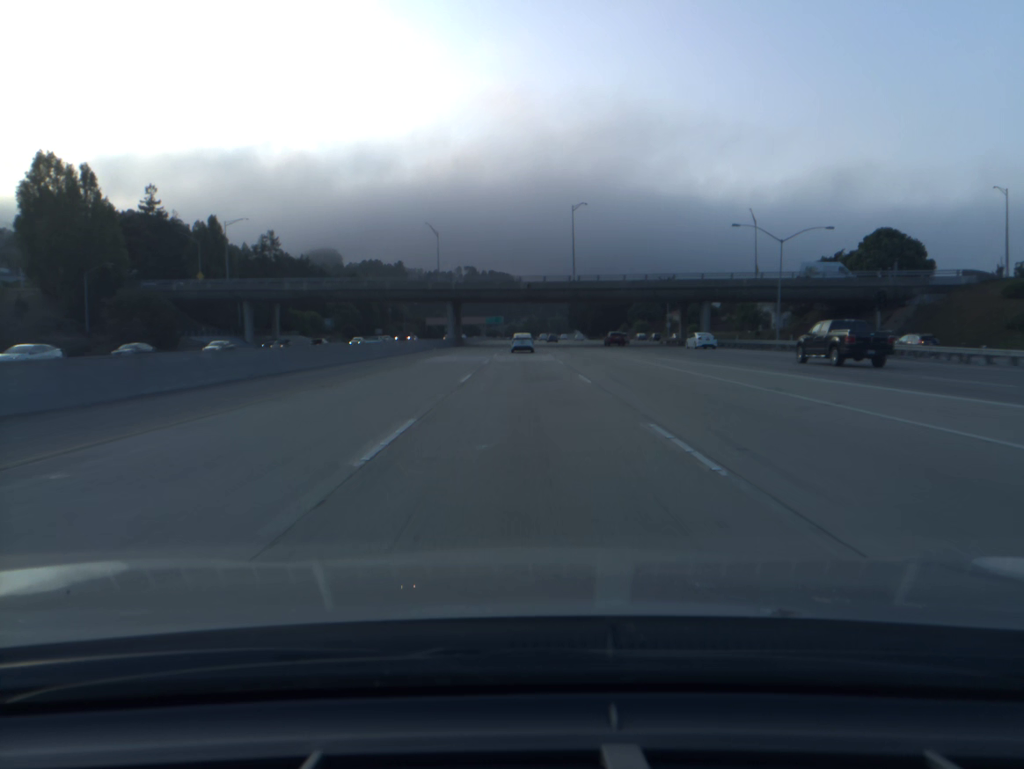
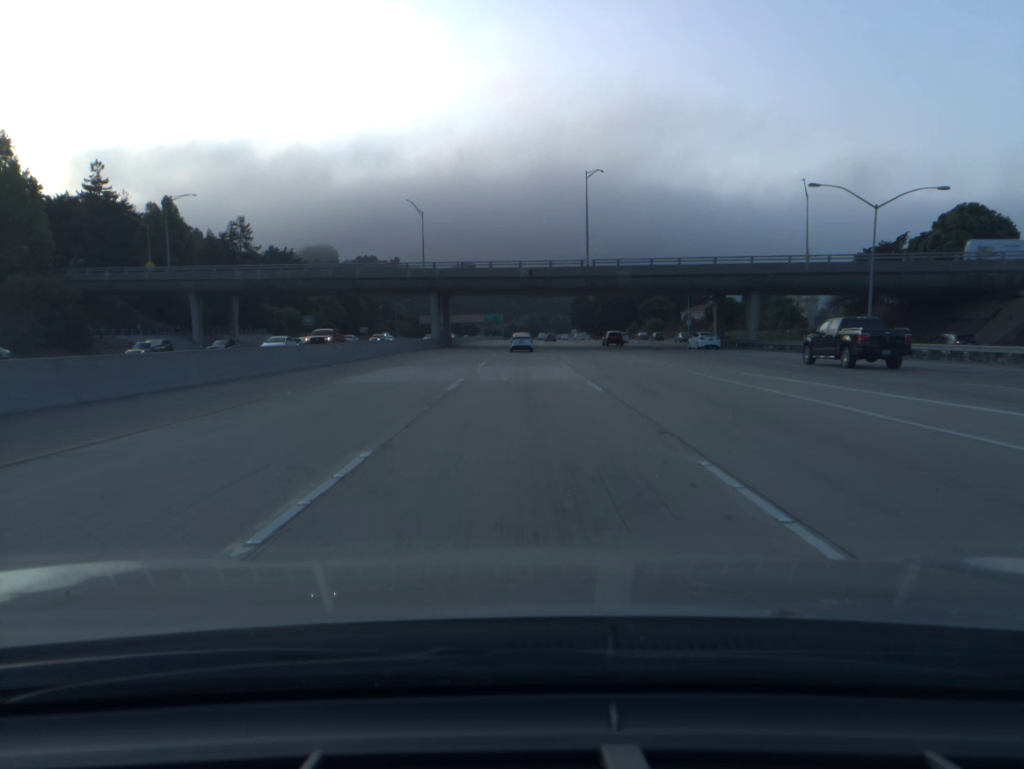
(0.0, +17.7) m; 0°
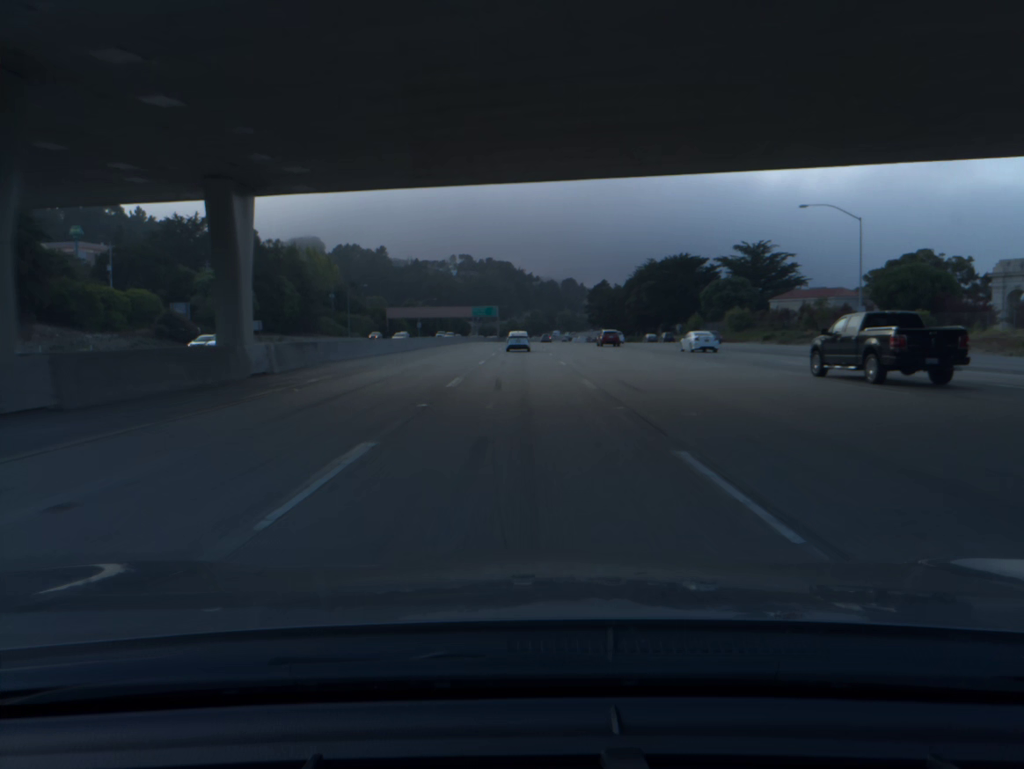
(0.0, +70.8) m; 0°
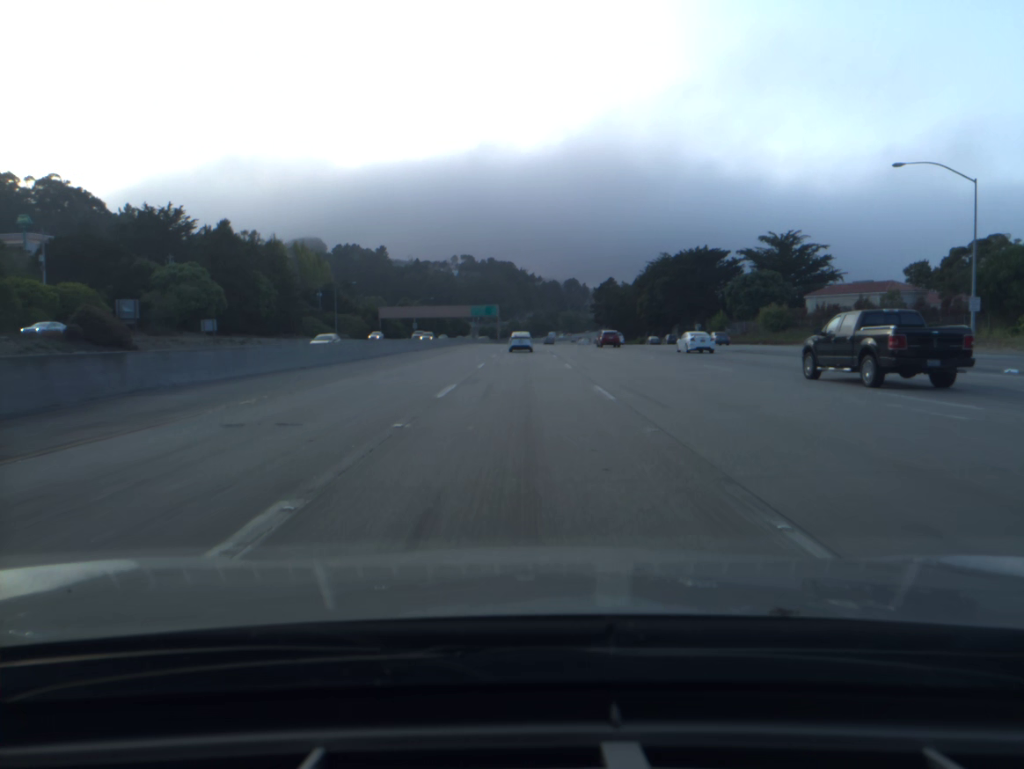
(0.0, +17.7) m; 0°
